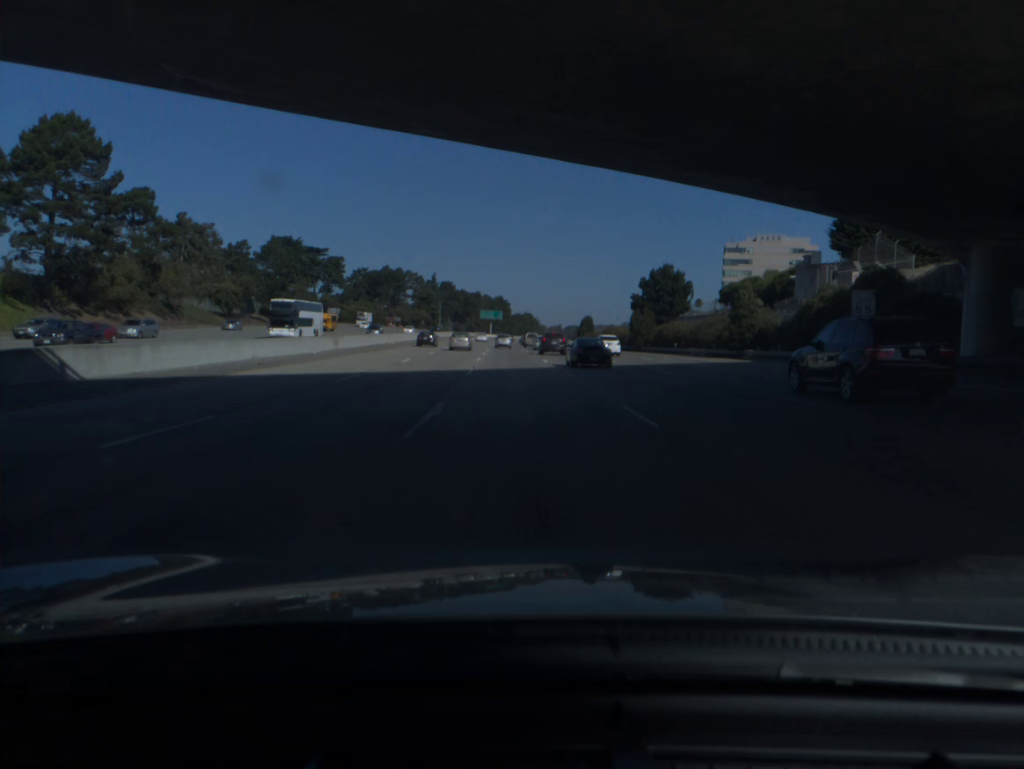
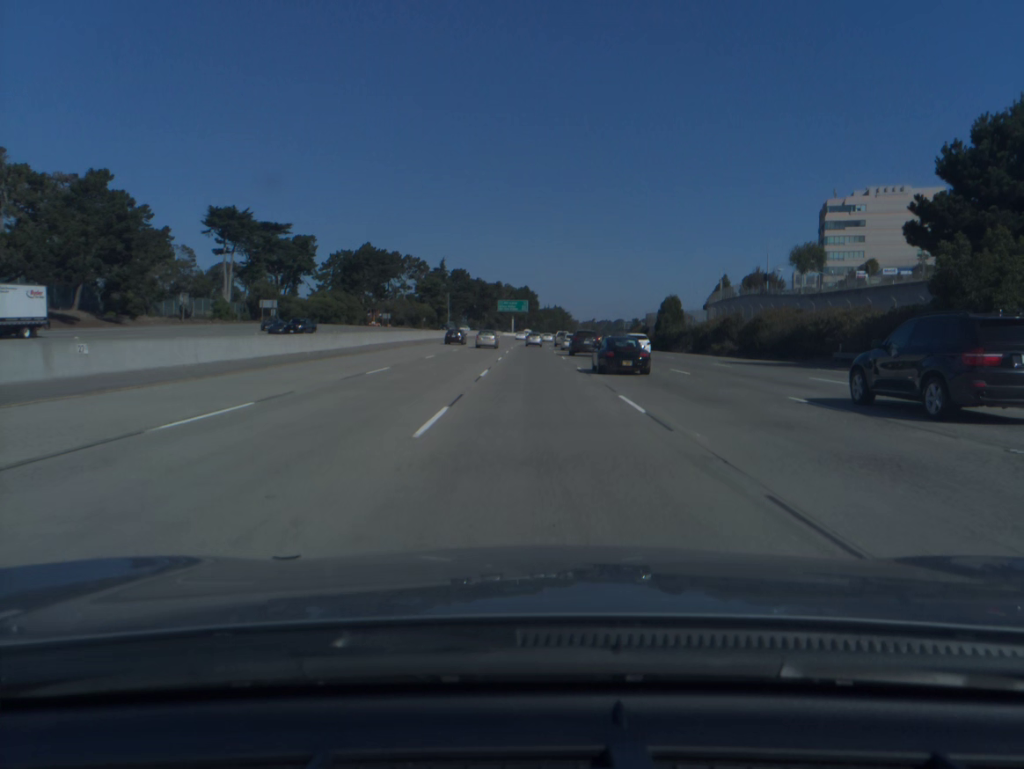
(-2.5, +70.5) m; -2°
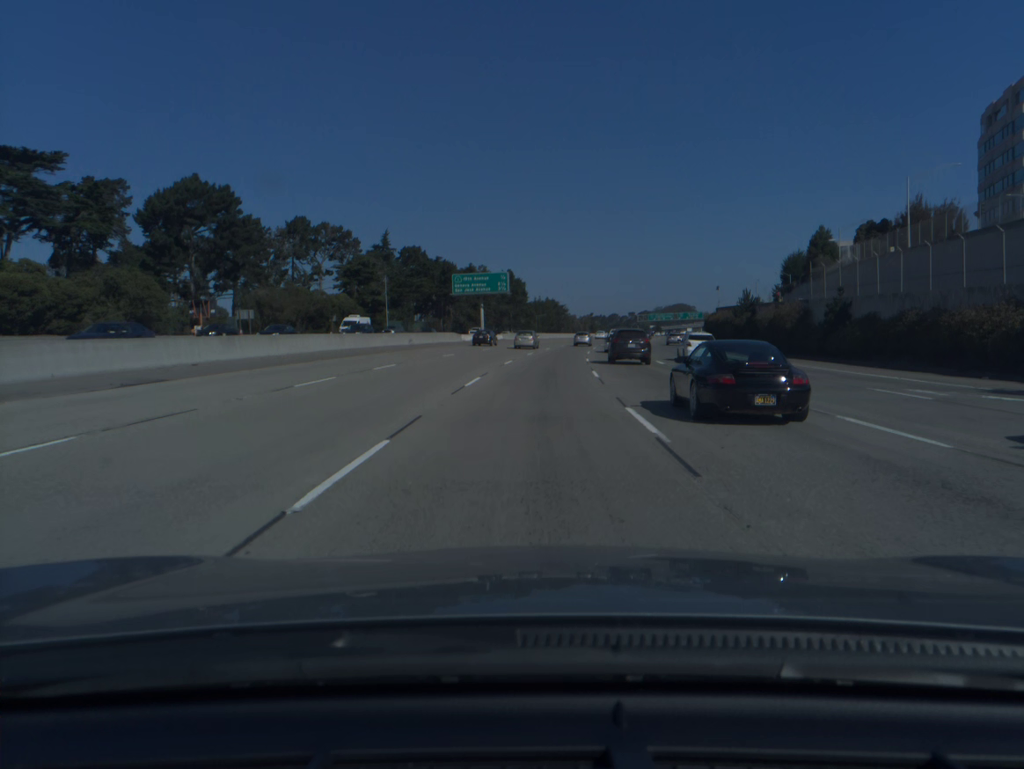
(+0.3, +89.9) m; +1°
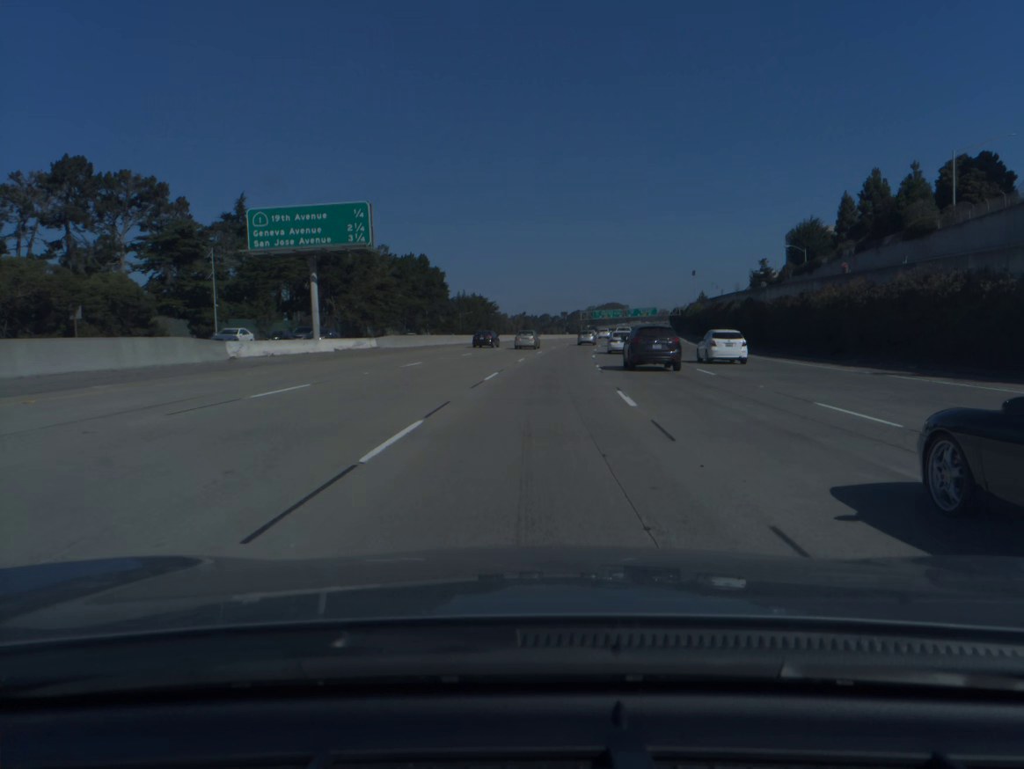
(+2.2, +54.8) m; +5°
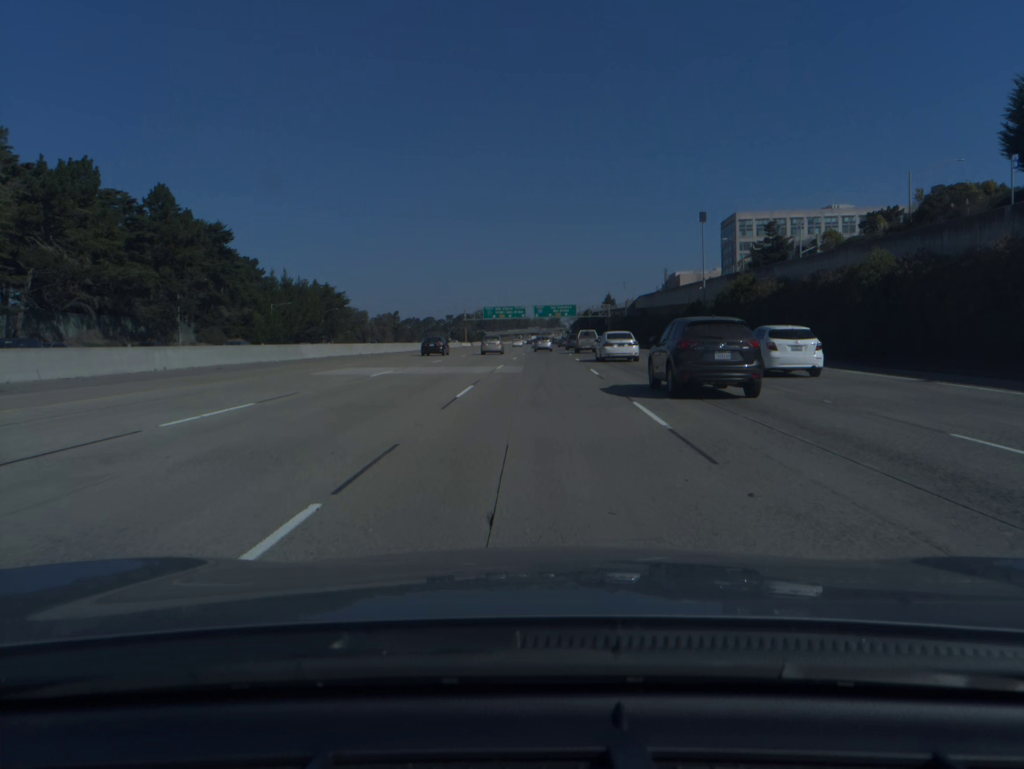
(+6.8, +90.9) m; +8°
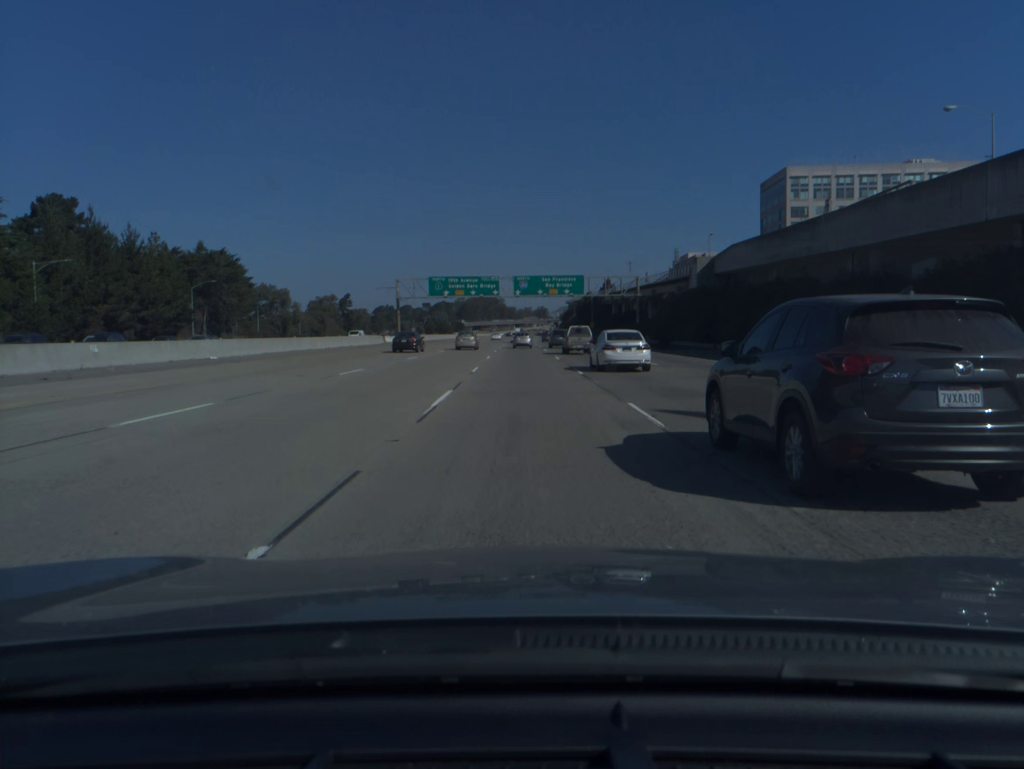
(+1.6, +72.9) m; +1°
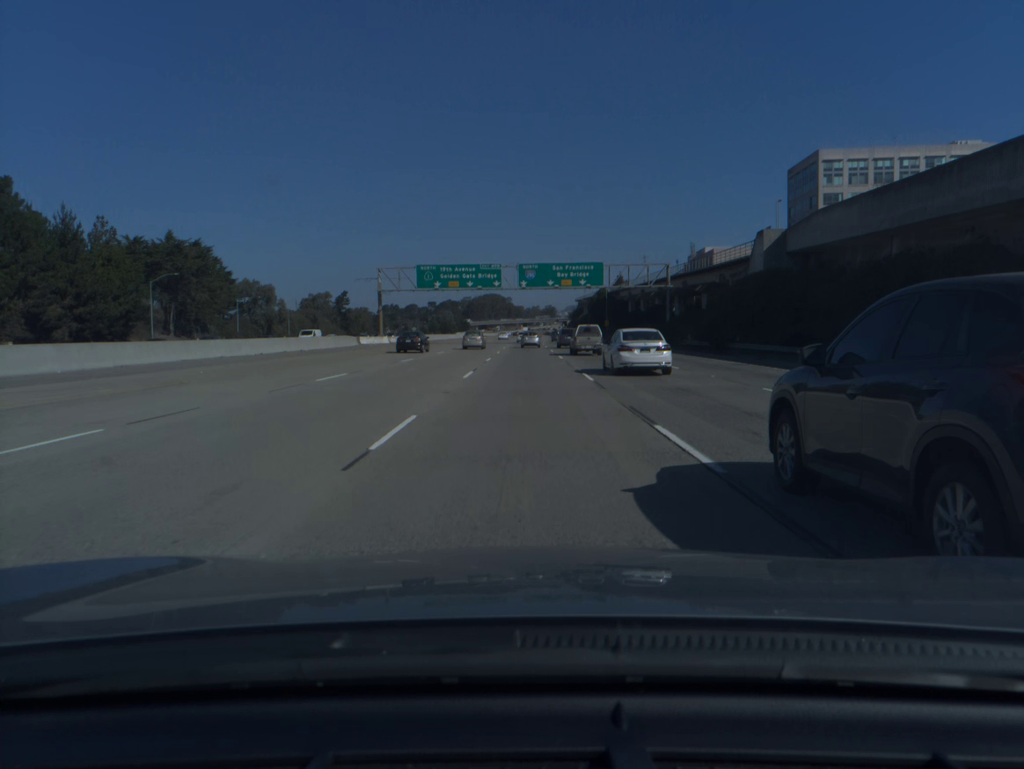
(-0.1, +18.3) m; -1°
